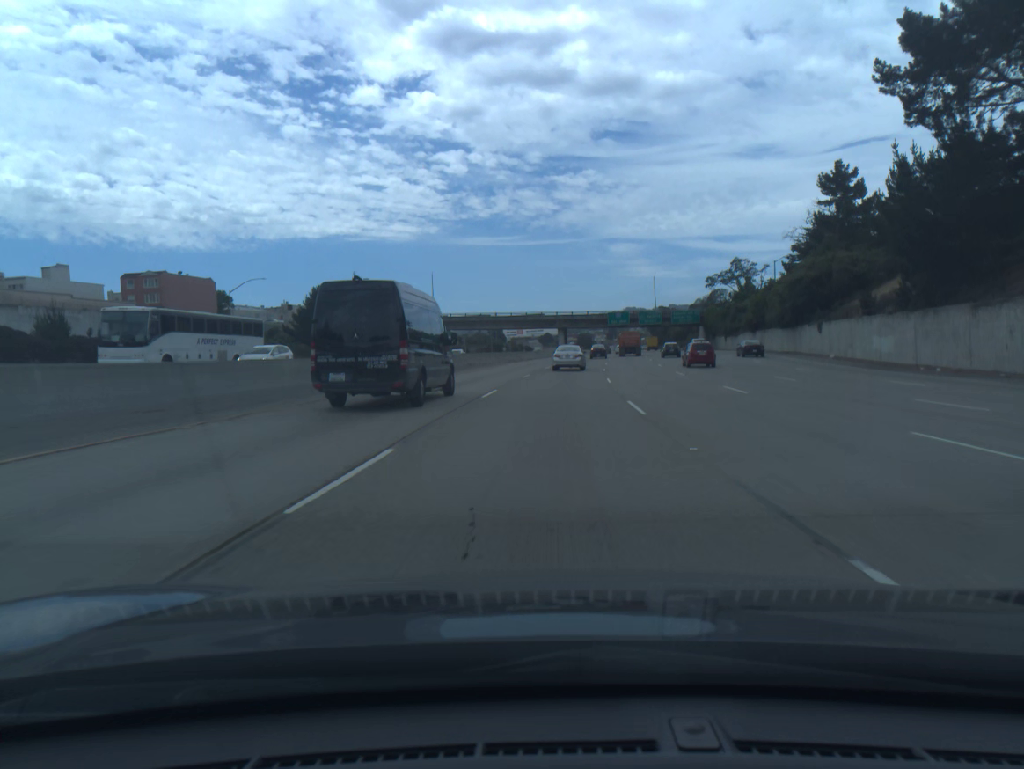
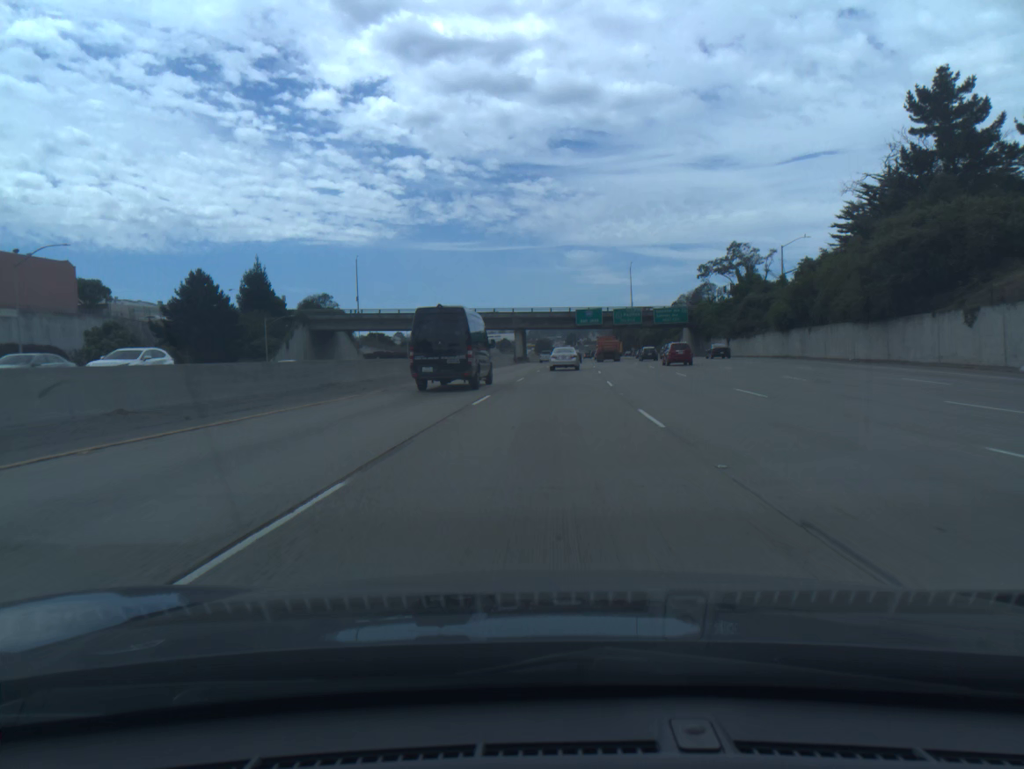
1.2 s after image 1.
(+0.8, +31.6) m; +3°
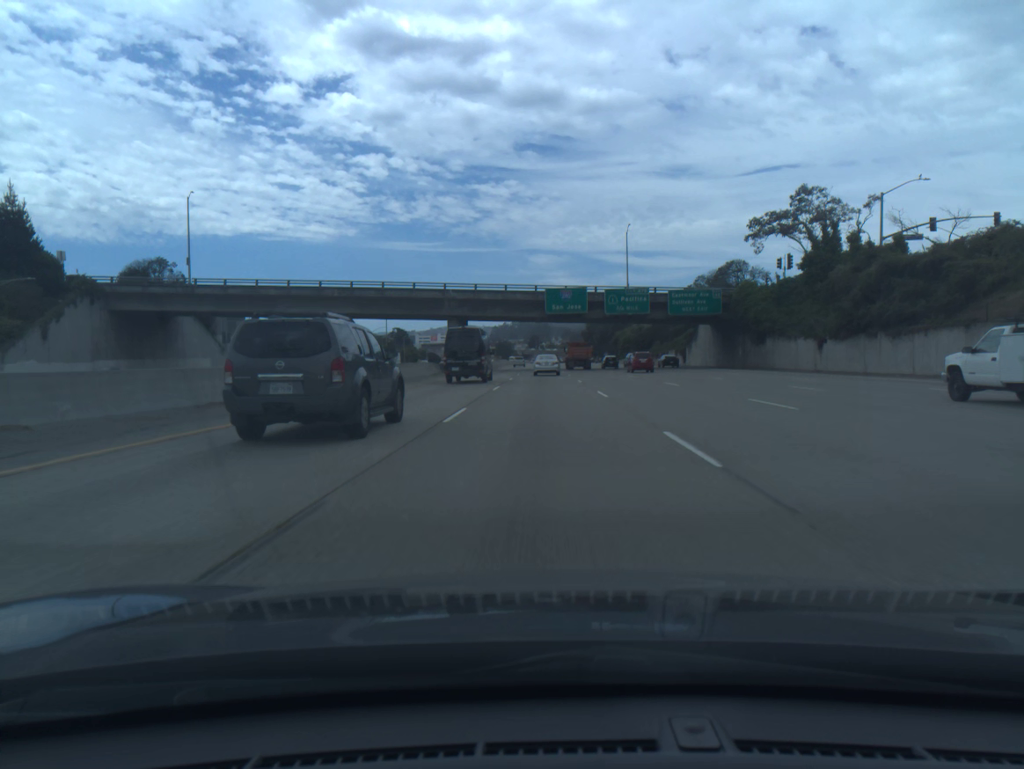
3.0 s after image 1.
(+1.4, +47.9) m; +3°
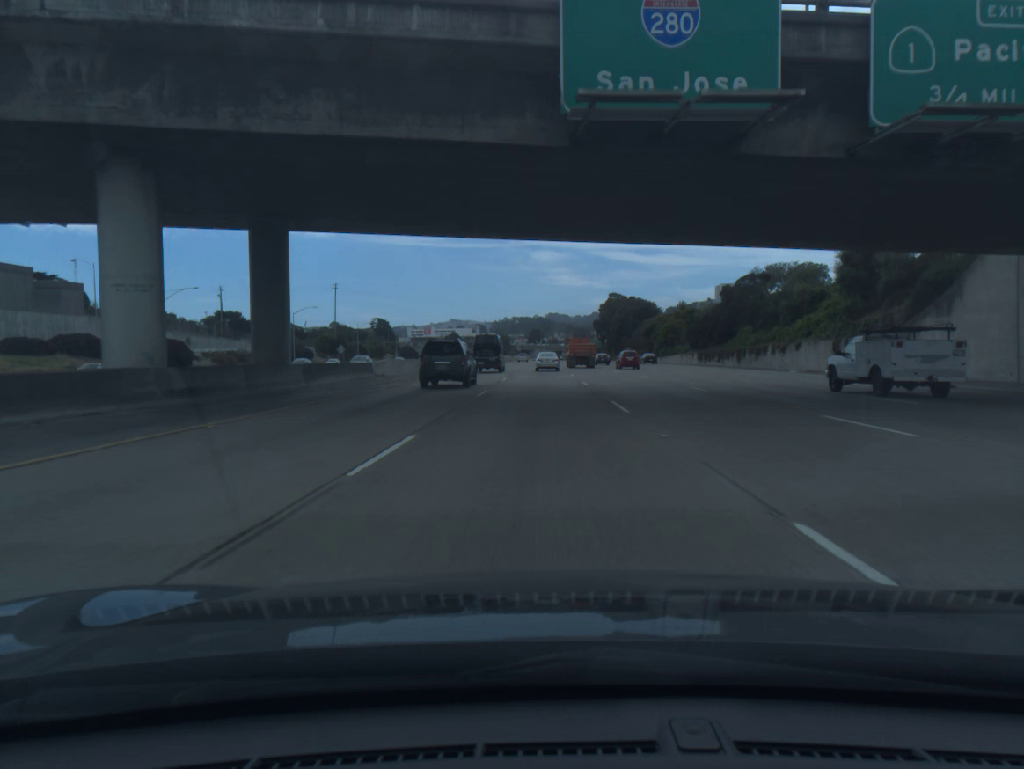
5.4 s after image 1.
(+0.1, +65.2) m; 0°
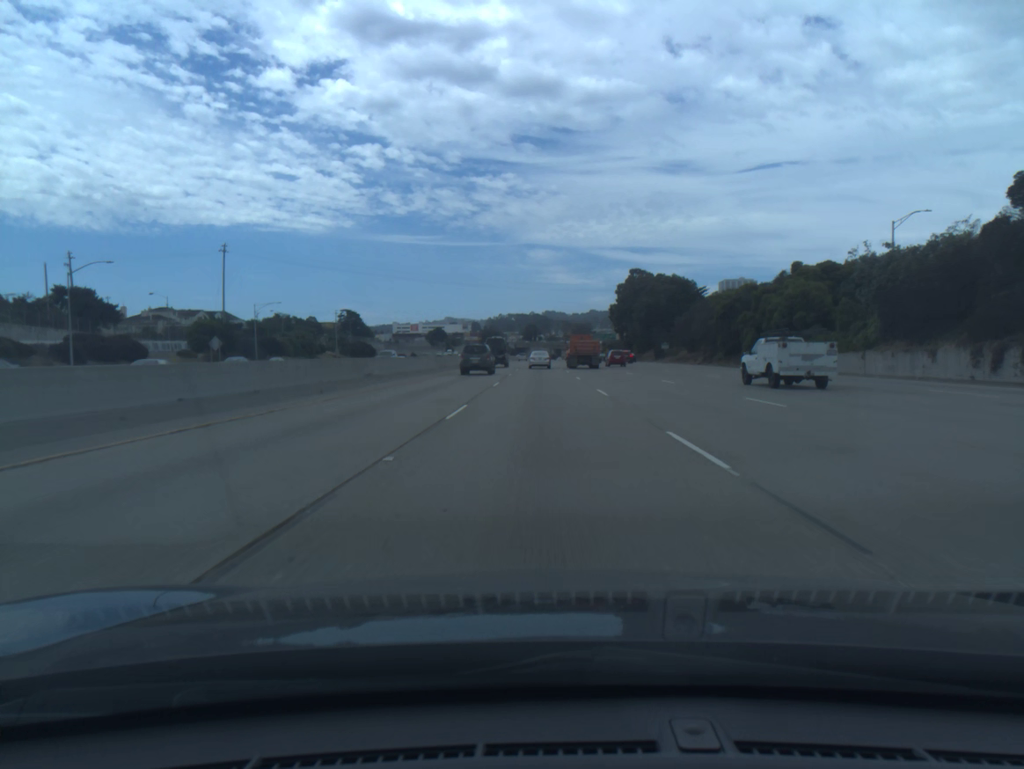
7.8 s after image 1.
(0.0, +66.6) m; 0°
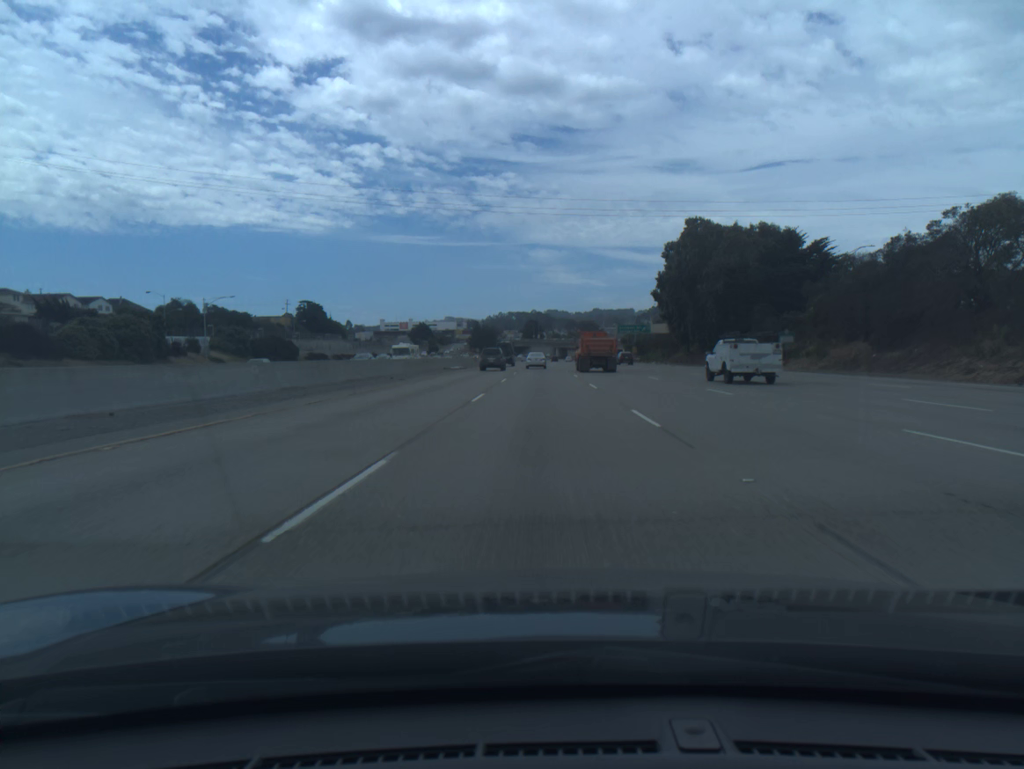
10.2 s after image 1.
(-0.1, +67.9) m; 0°
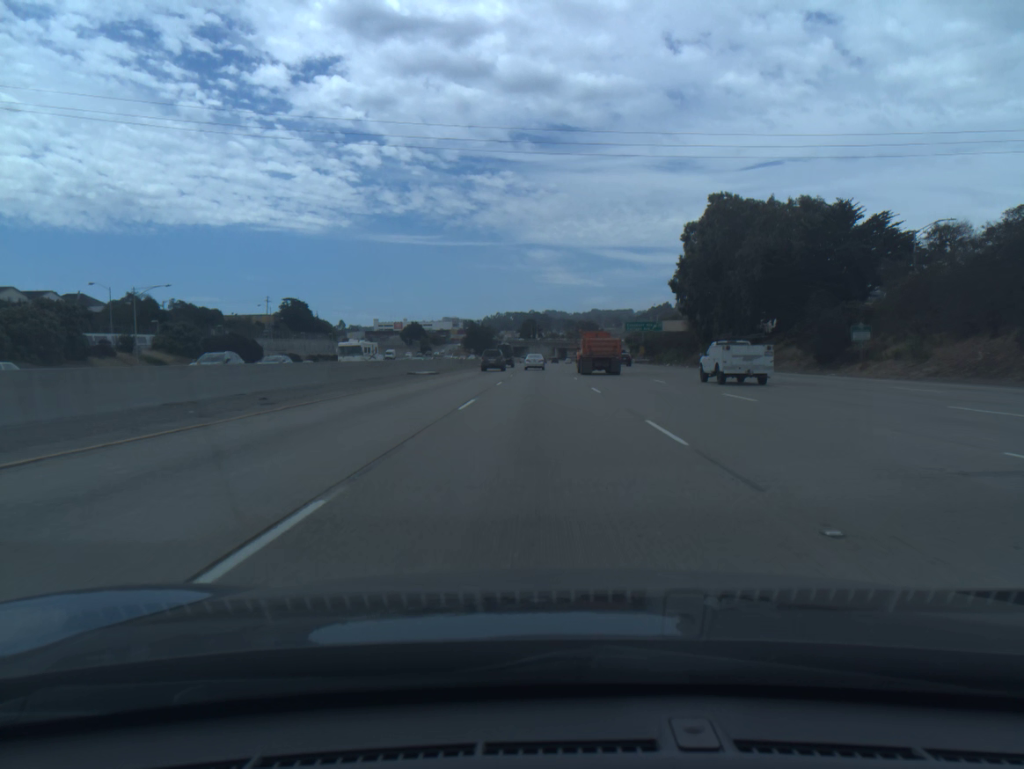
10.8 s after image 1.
(0.0, +17.2) m; 0°
